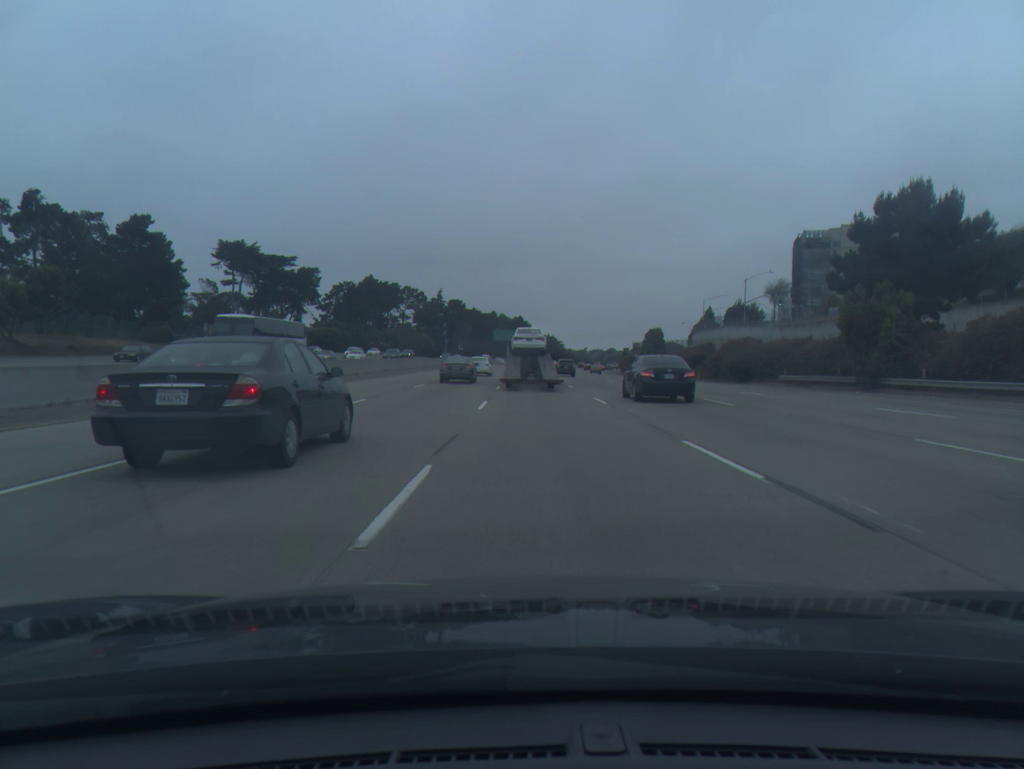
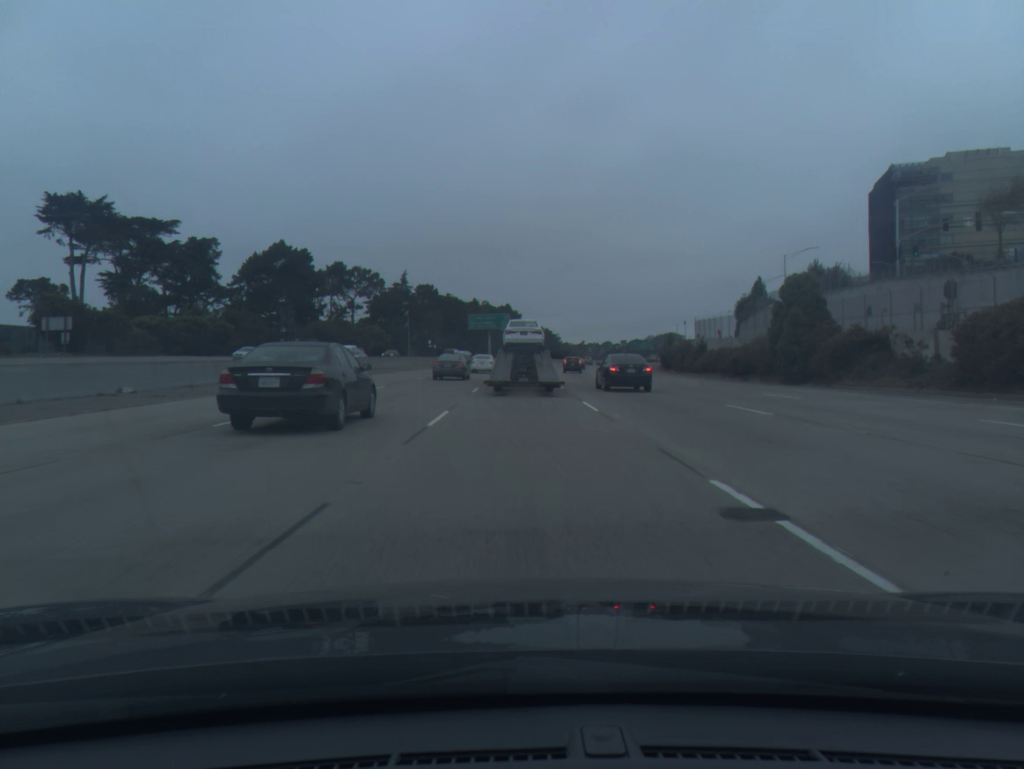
(+0.7, +62.8) m; +1°
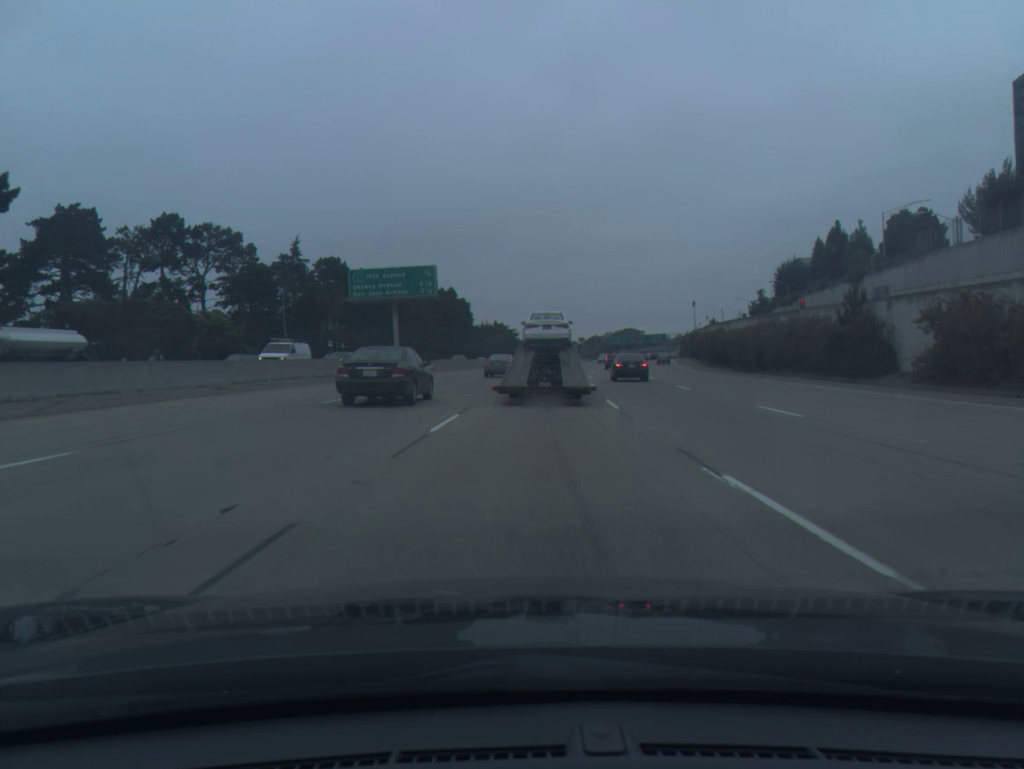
(+1.0, +72.4) m; +3°
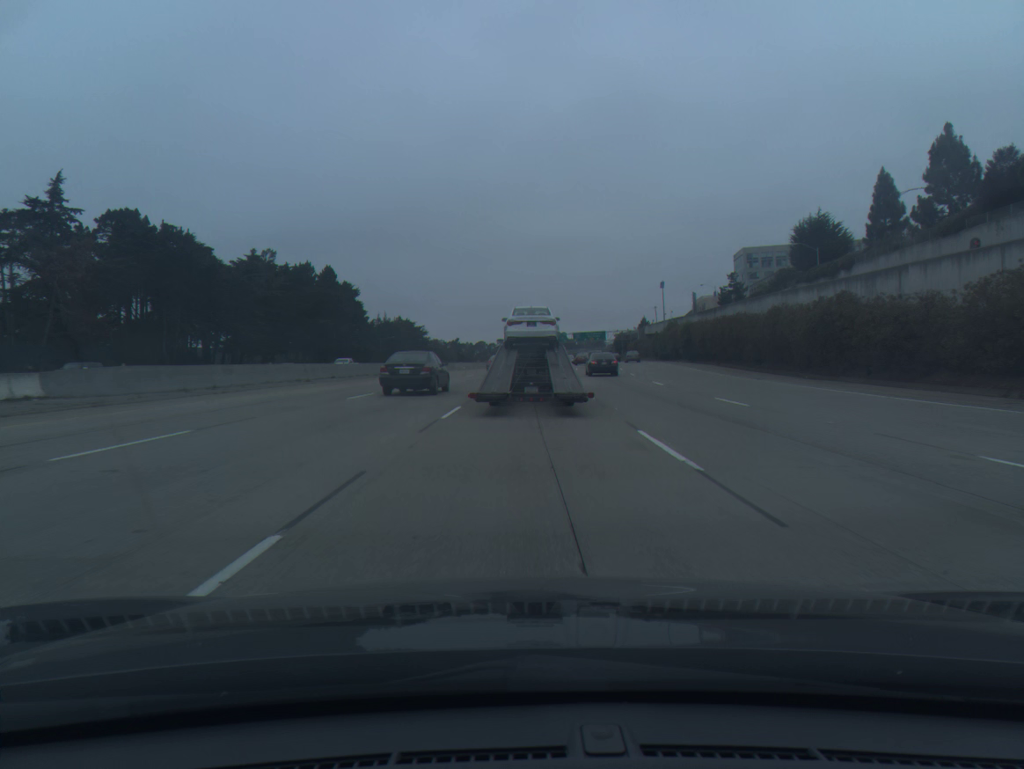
(+2.8, +54.0) m; +6°
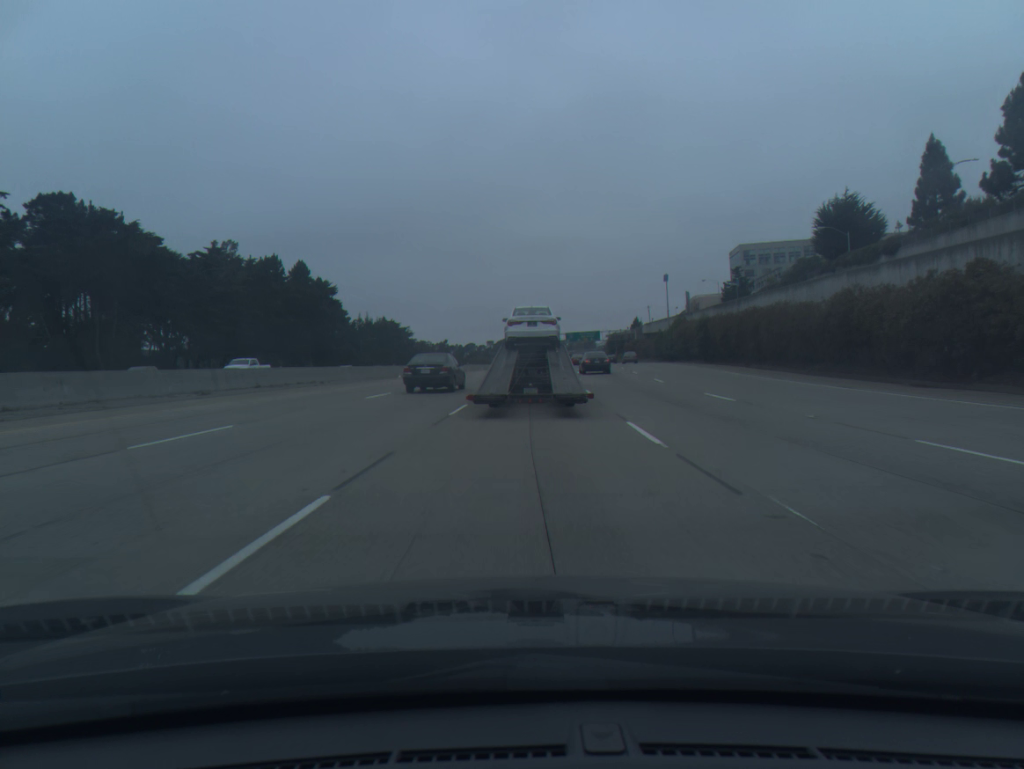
(+0.1, +12.8) m; +1°
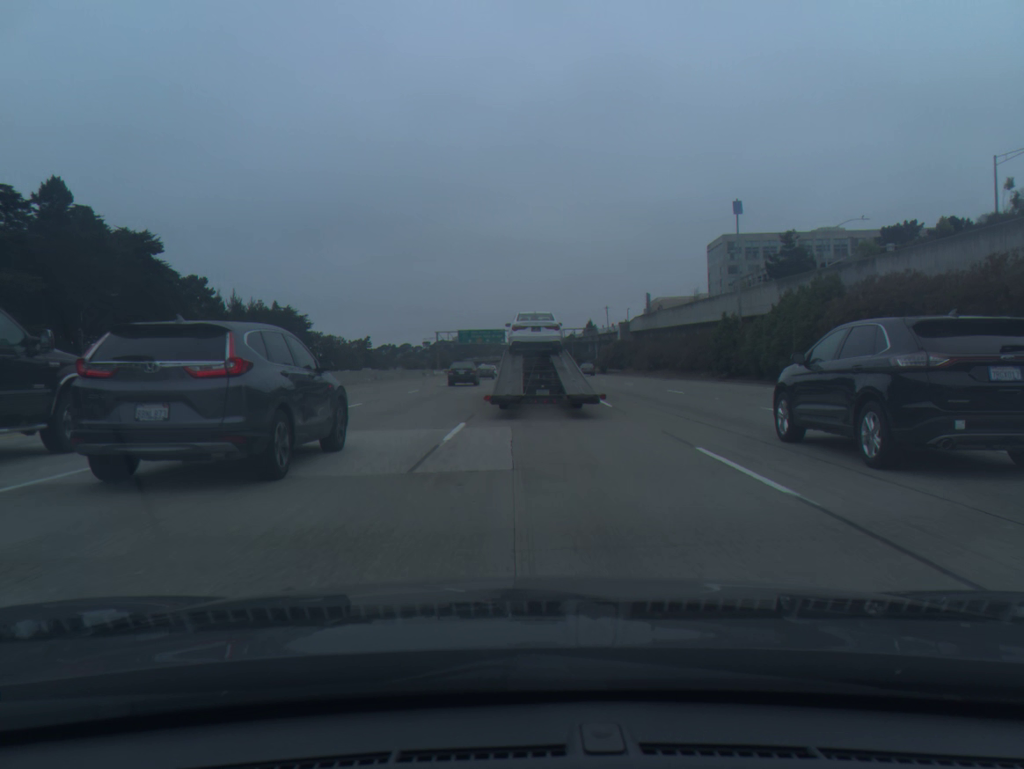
(+2.1, +62.5) m; +4°
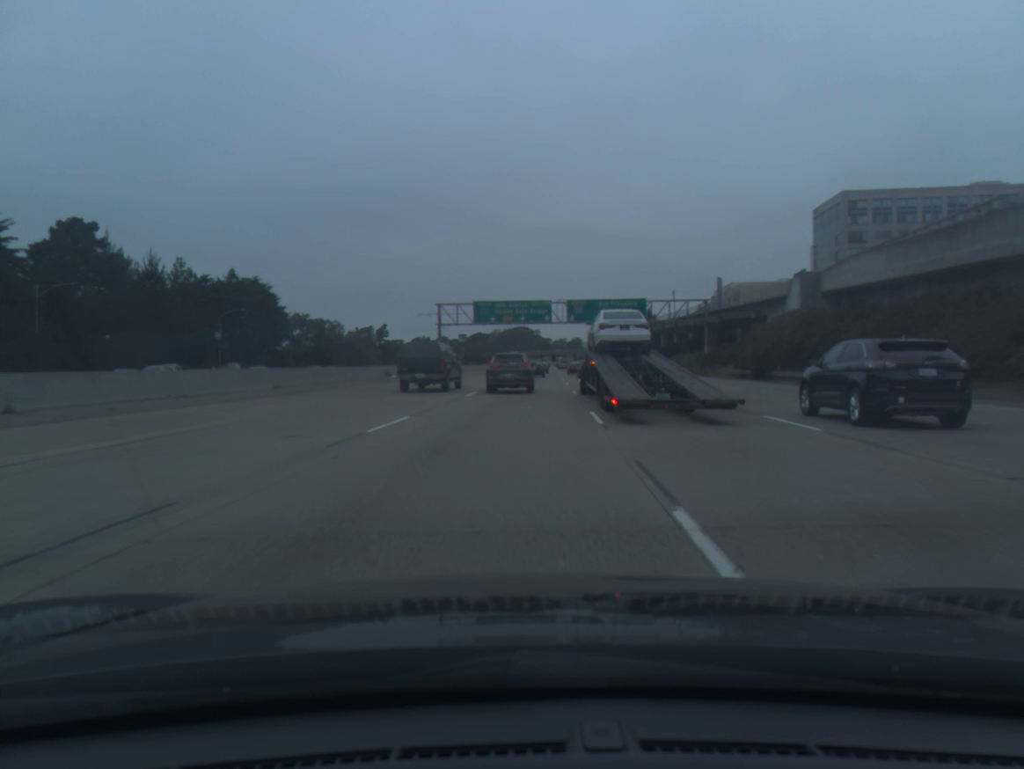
(-1.8, +65.7) m; -3°
